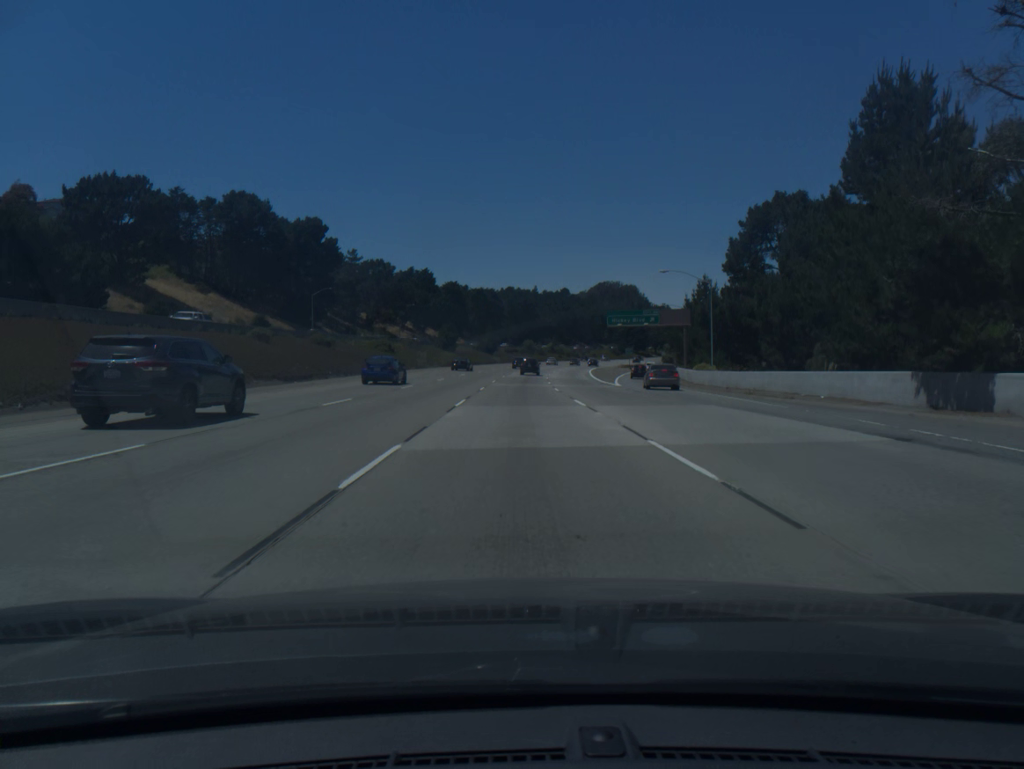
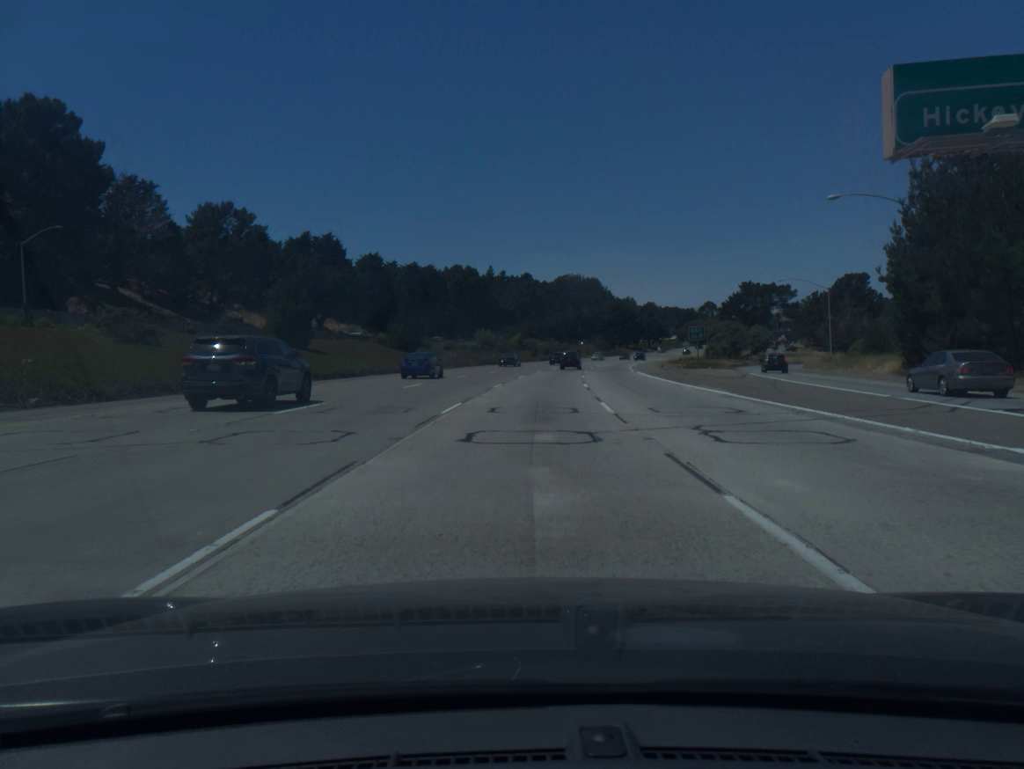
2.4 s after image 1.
(+1.1, +77.8) m; +3°
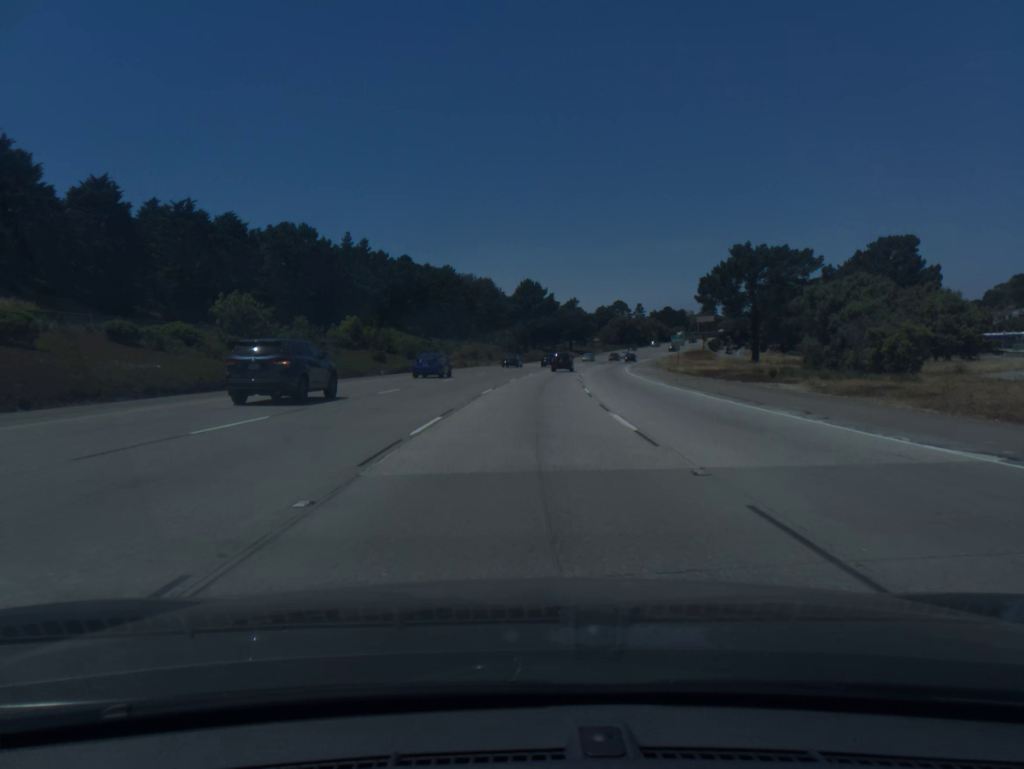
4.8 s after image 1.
(+5.1, +76.8) m; +8°
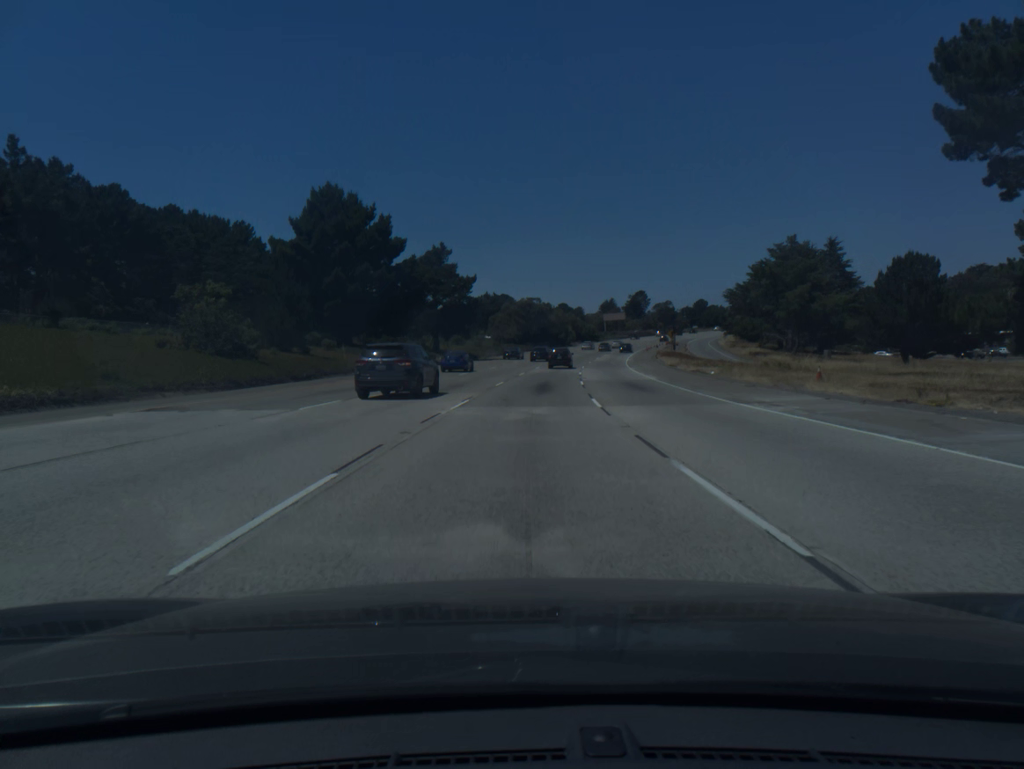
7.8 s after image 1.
(+7.5, +94.9) m; +9°
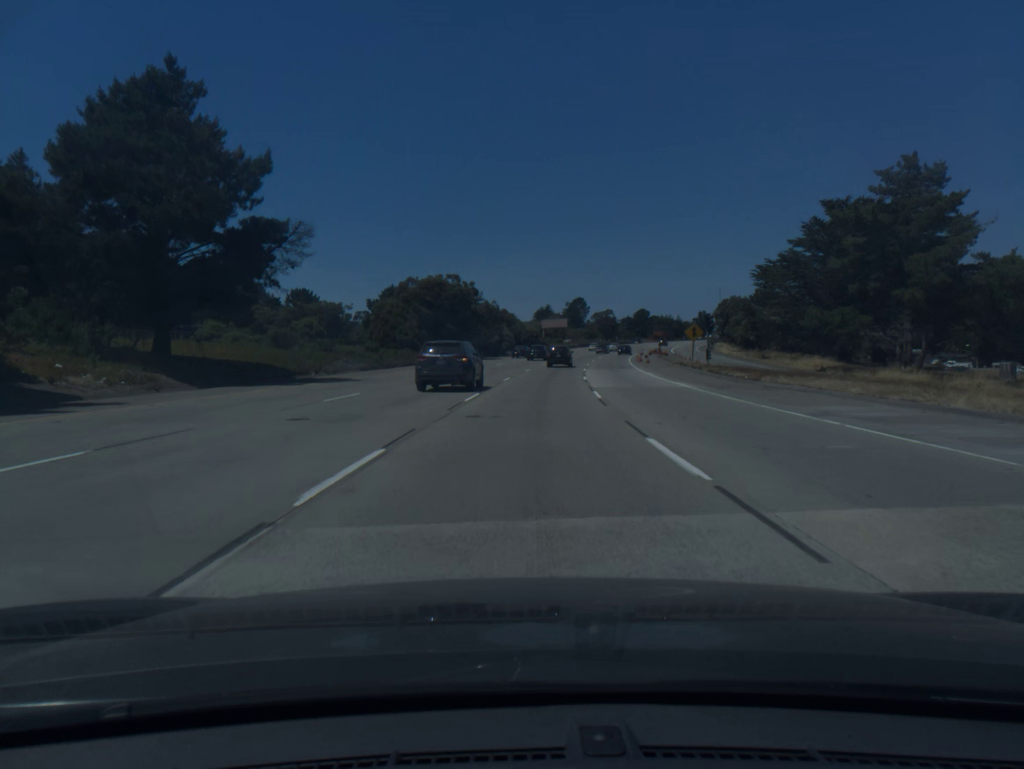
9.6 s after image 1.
(+2.5, +56.0) m; +5°
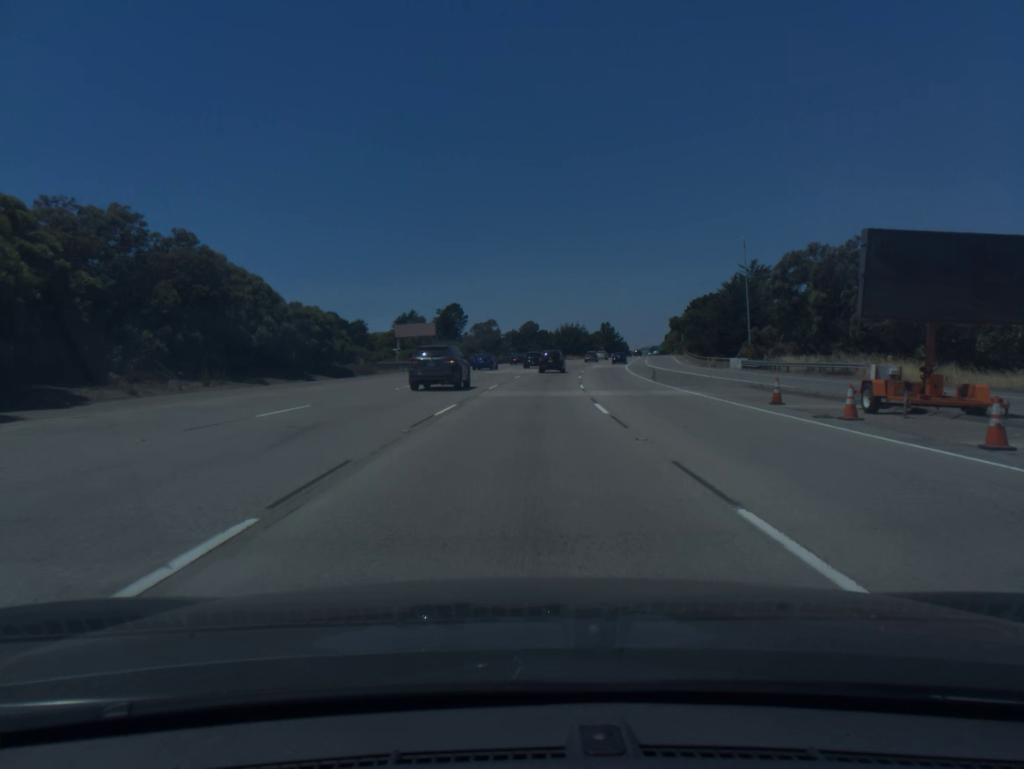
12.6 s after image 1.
(+7.3, +90.9) m; +9°
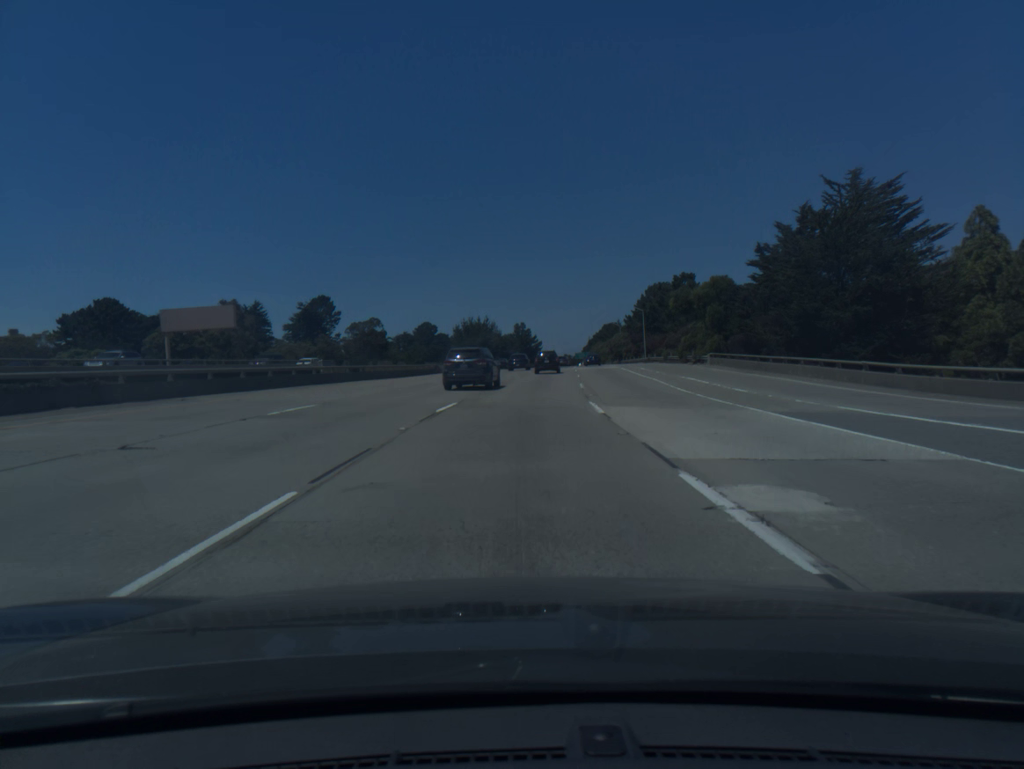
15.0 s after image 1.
(+4.3, +71.3) m; +7°
